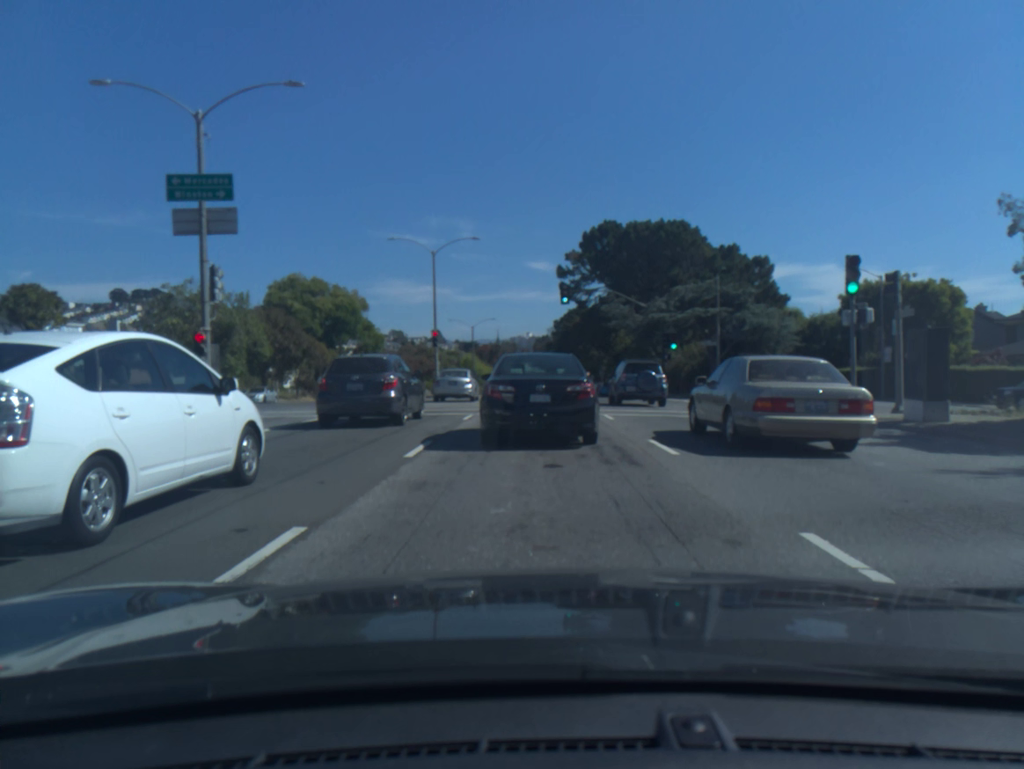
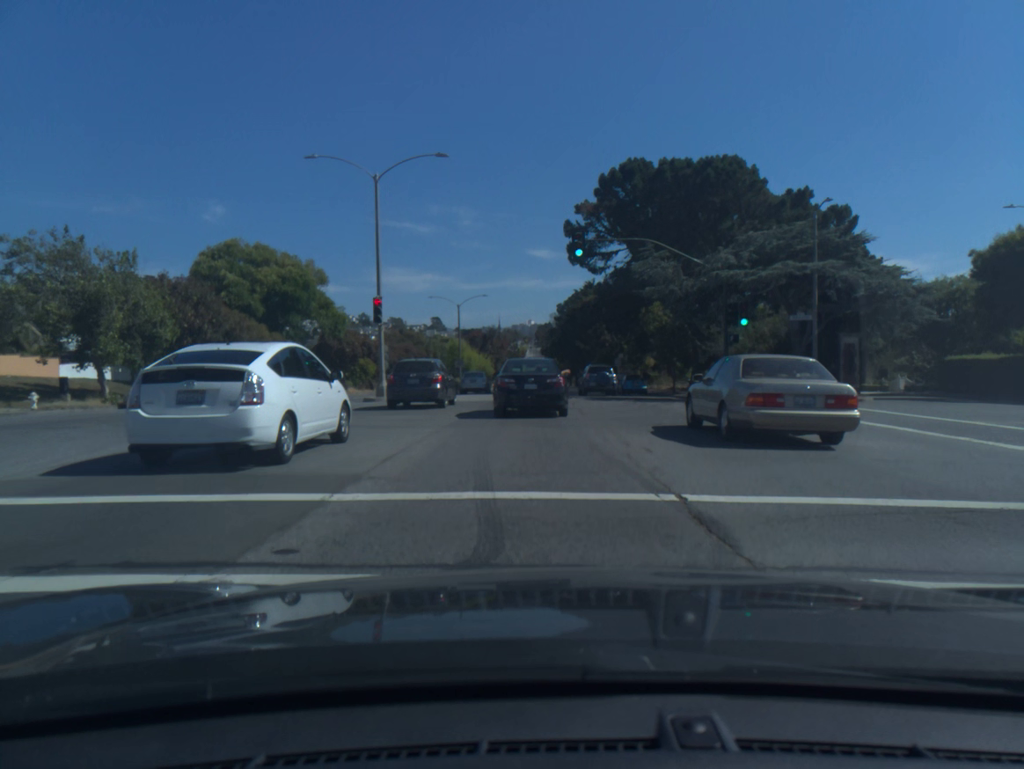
(-0.1, +17.0) m; -1°
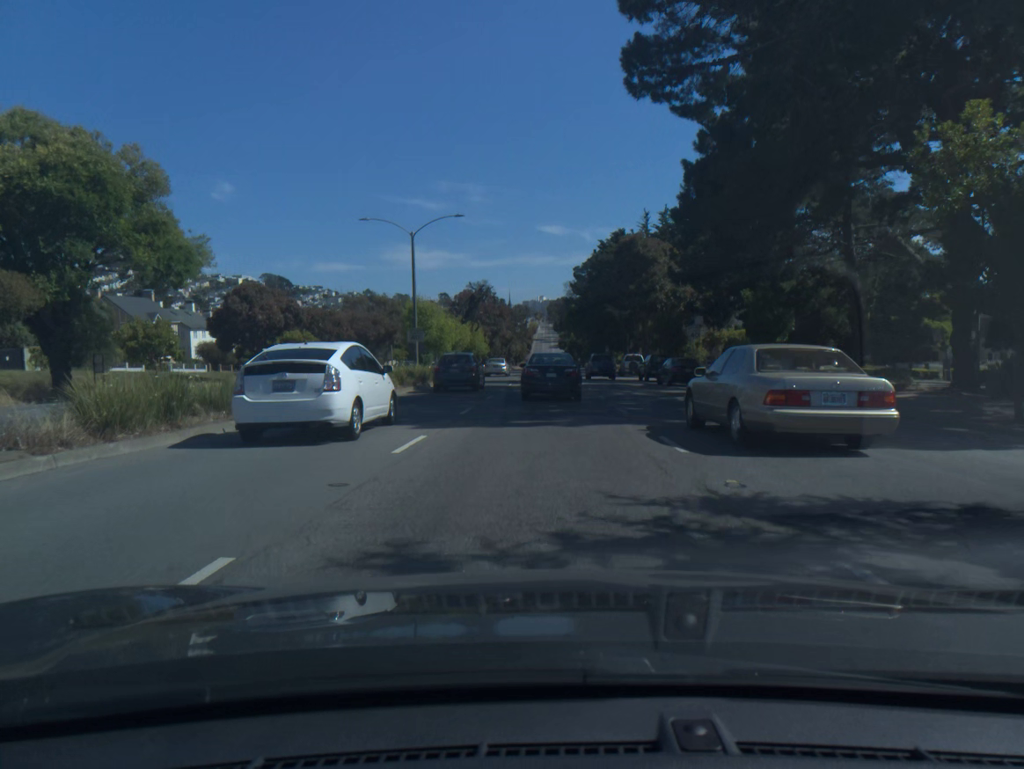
(-0.3, +32.3) m; -1°
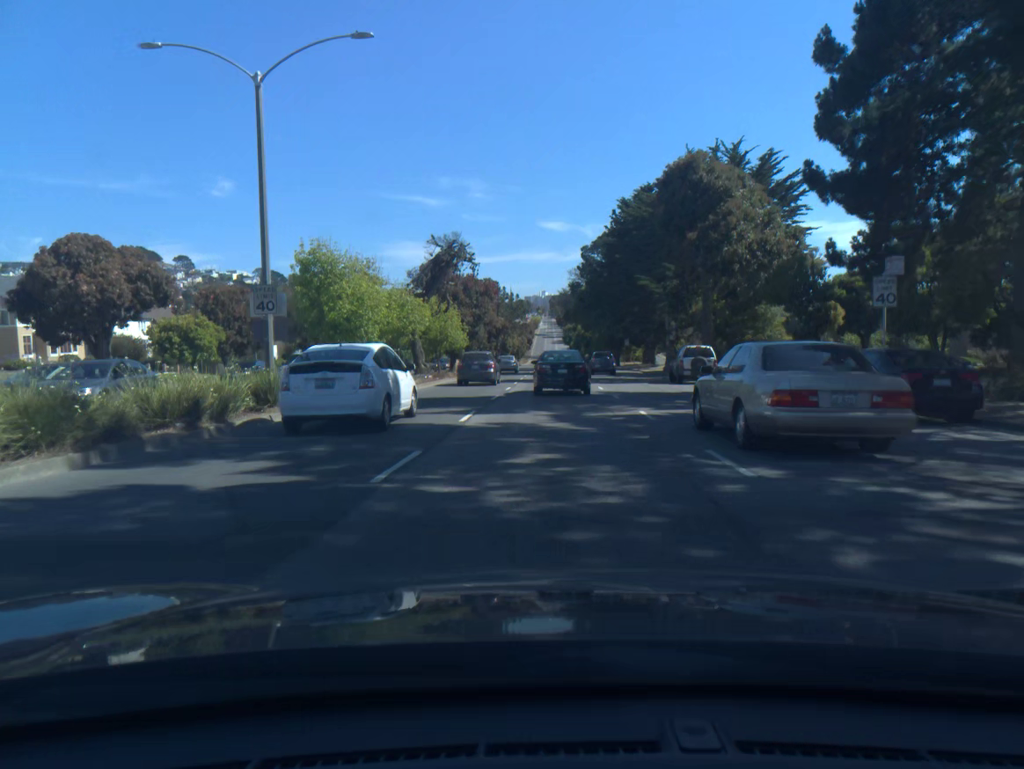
(0.0, +24.0) m; 0°
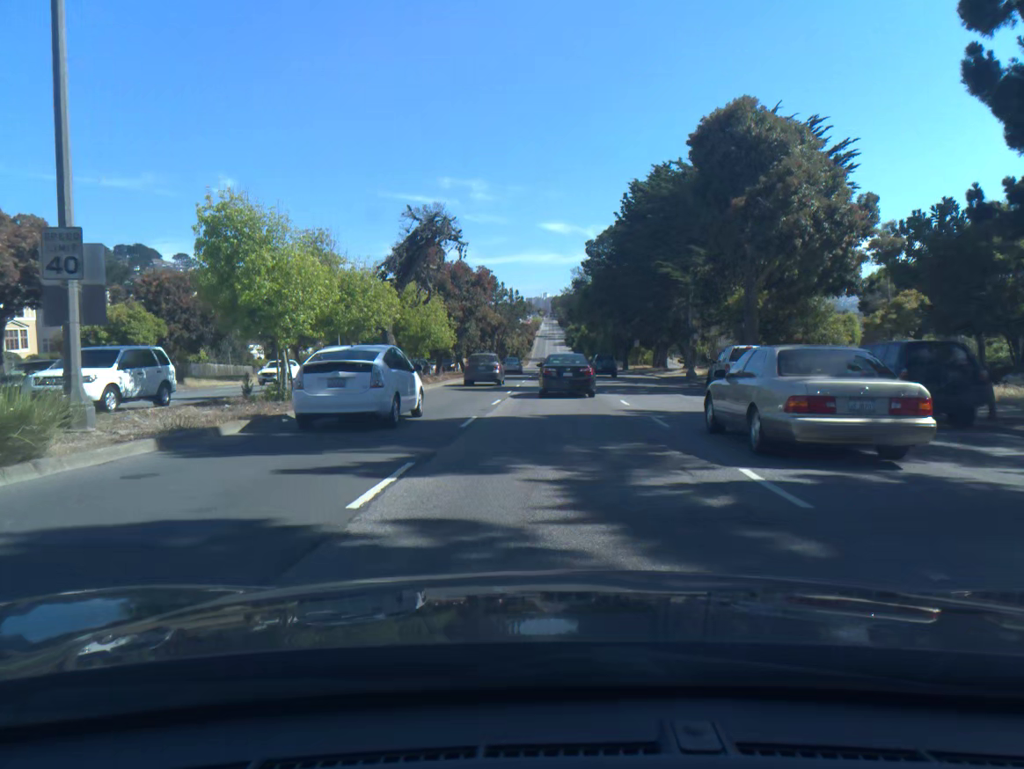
(0.0, +8.6) m; 0°
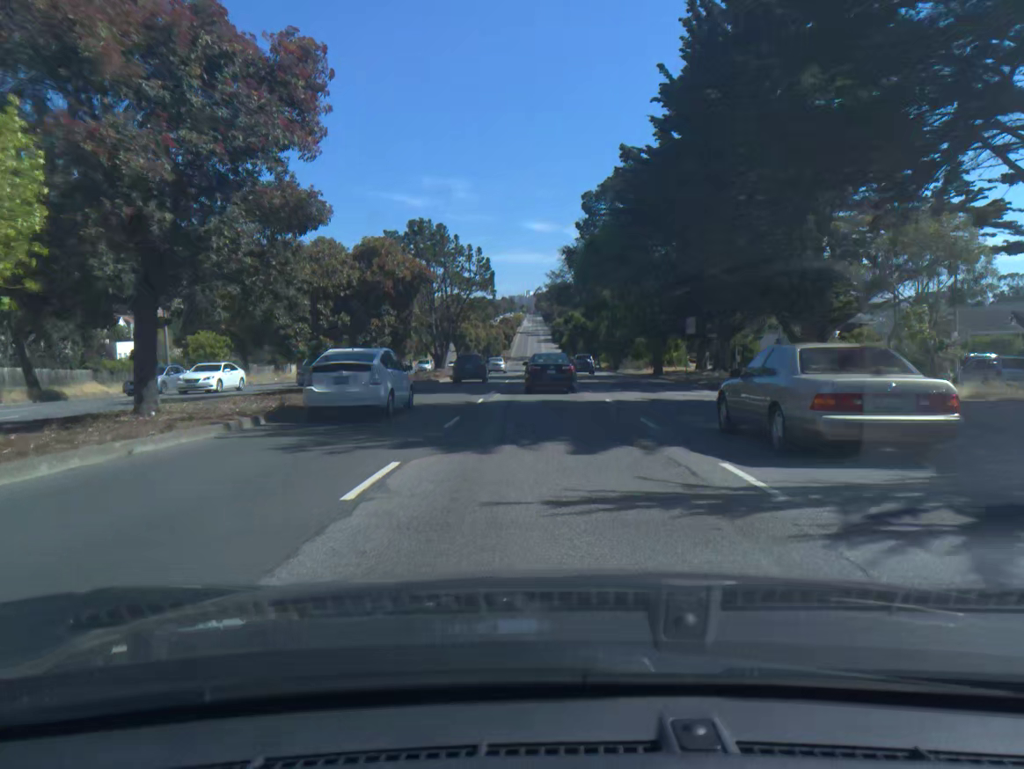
(+0.4, +36.7) m; +1°
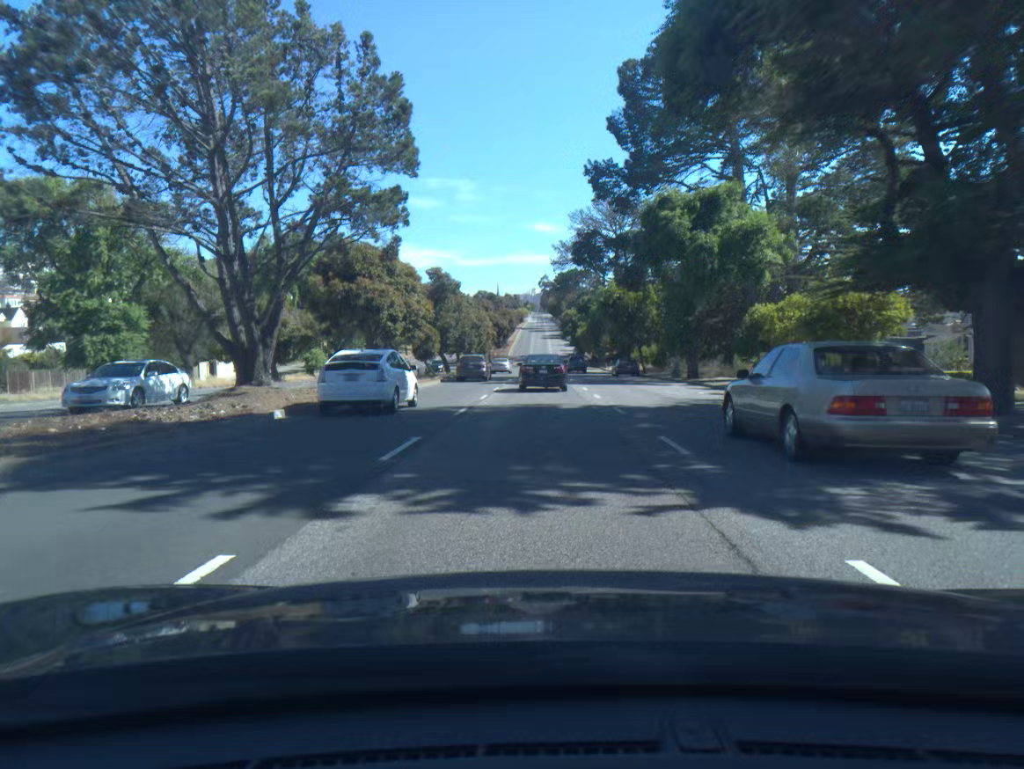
(-0.1, +40.4) m; 0°
